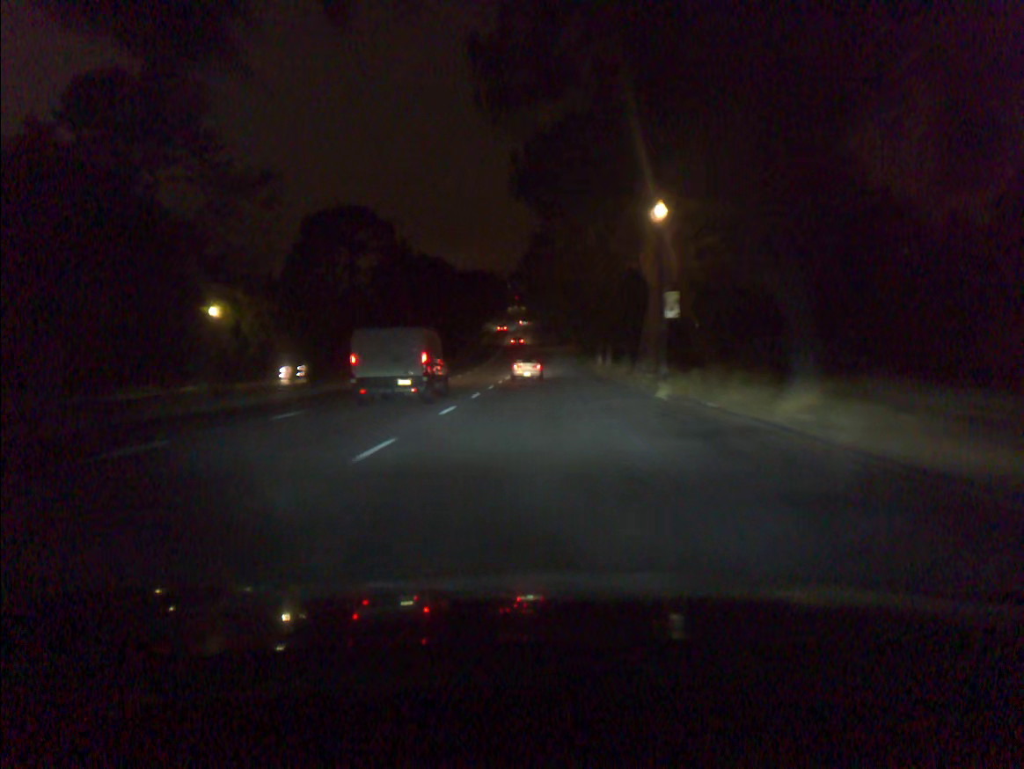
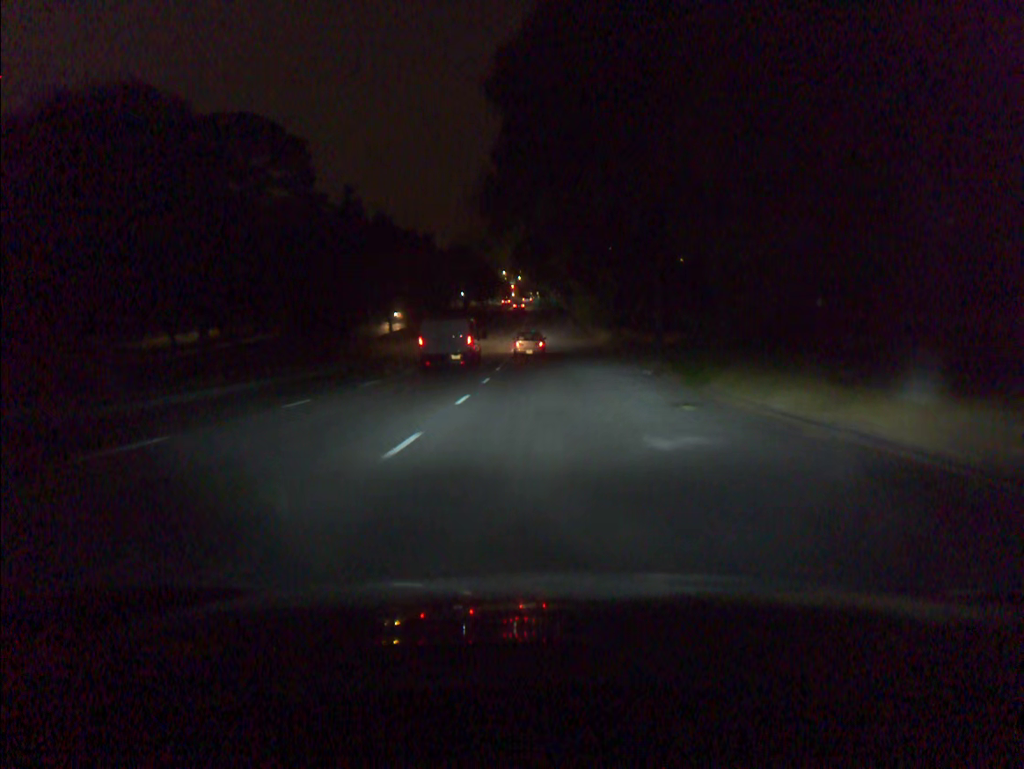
(-0.4, +51.3) m; 0°
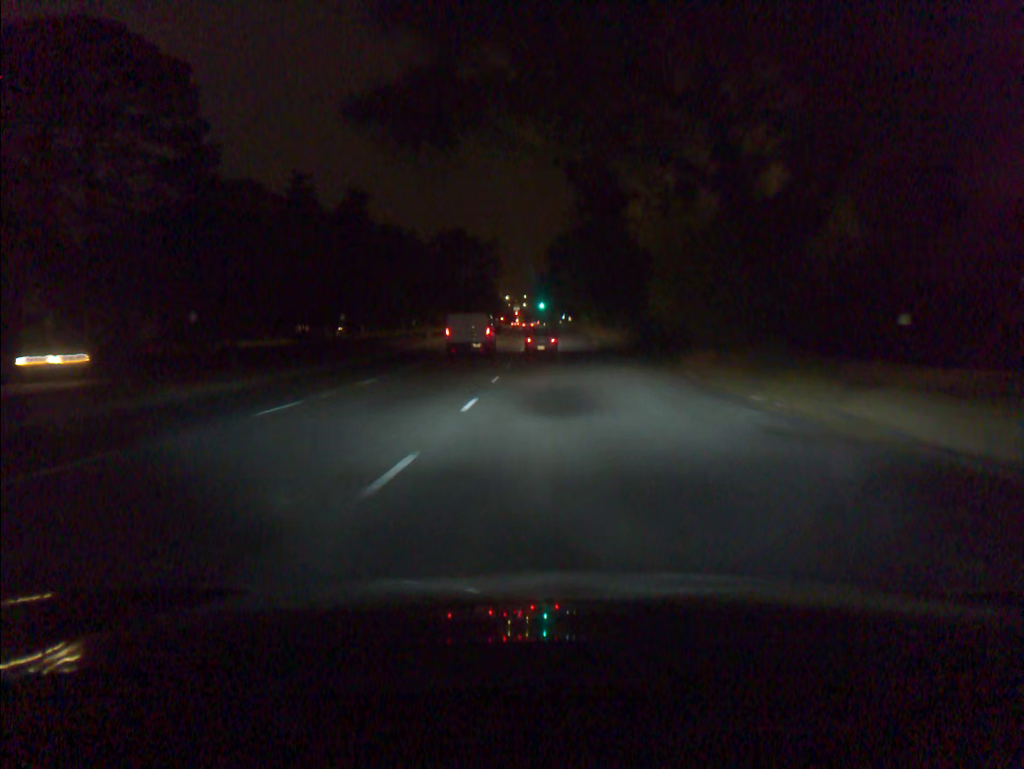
(-0.1, +31.1) m; 0°
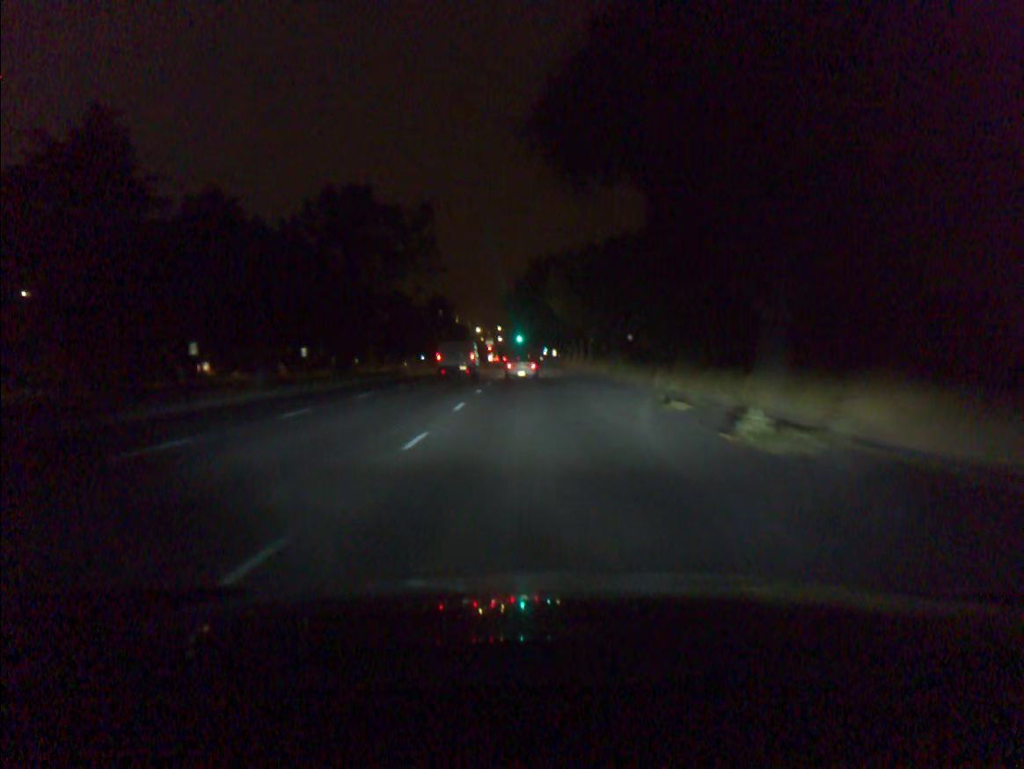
(+0.5, +39.9) m; +2°
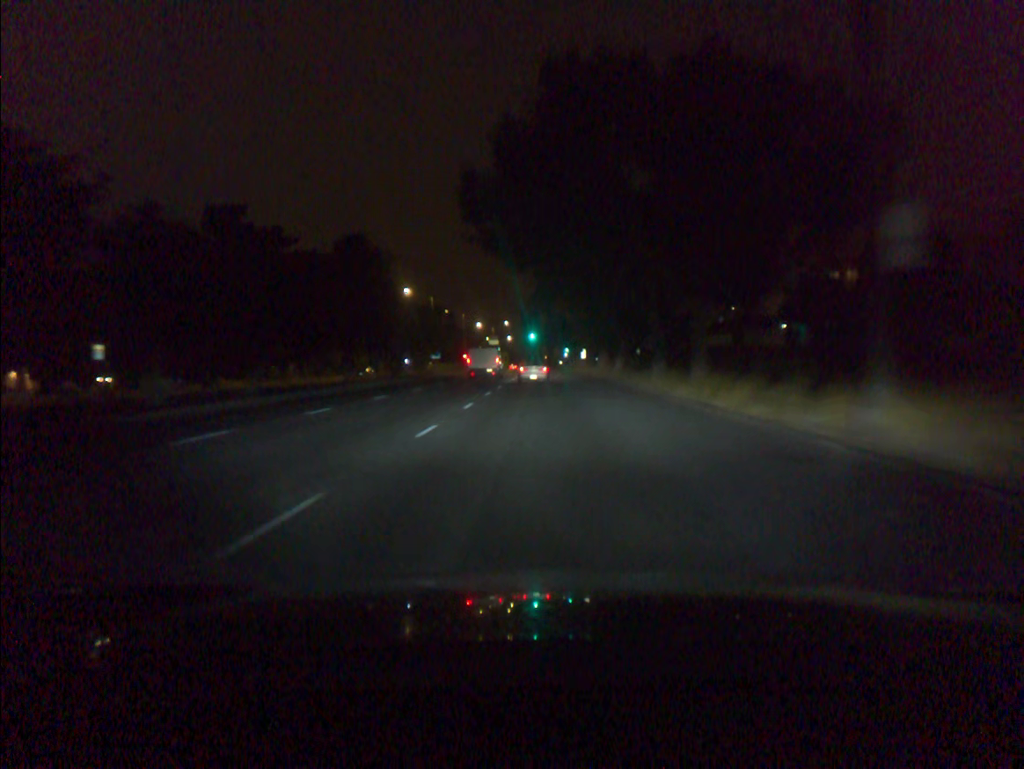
(-0.5, +48.7) m; -1°
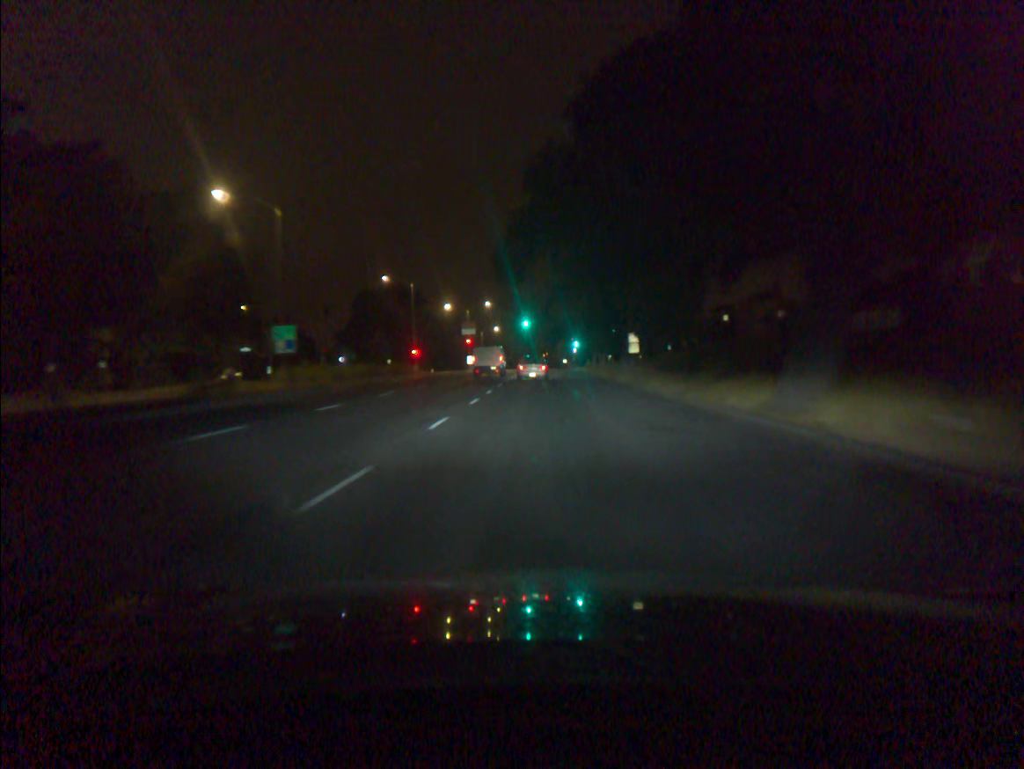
(0.0, +49.8) m; 0°
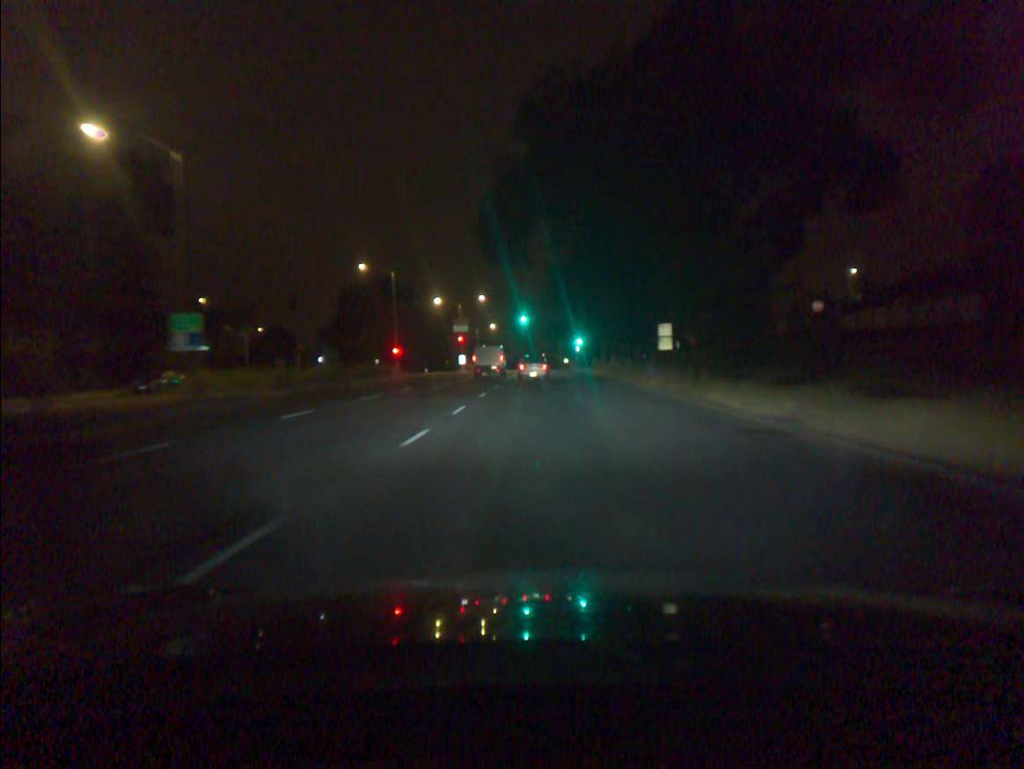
(0.0, +10.0) m; 0°
